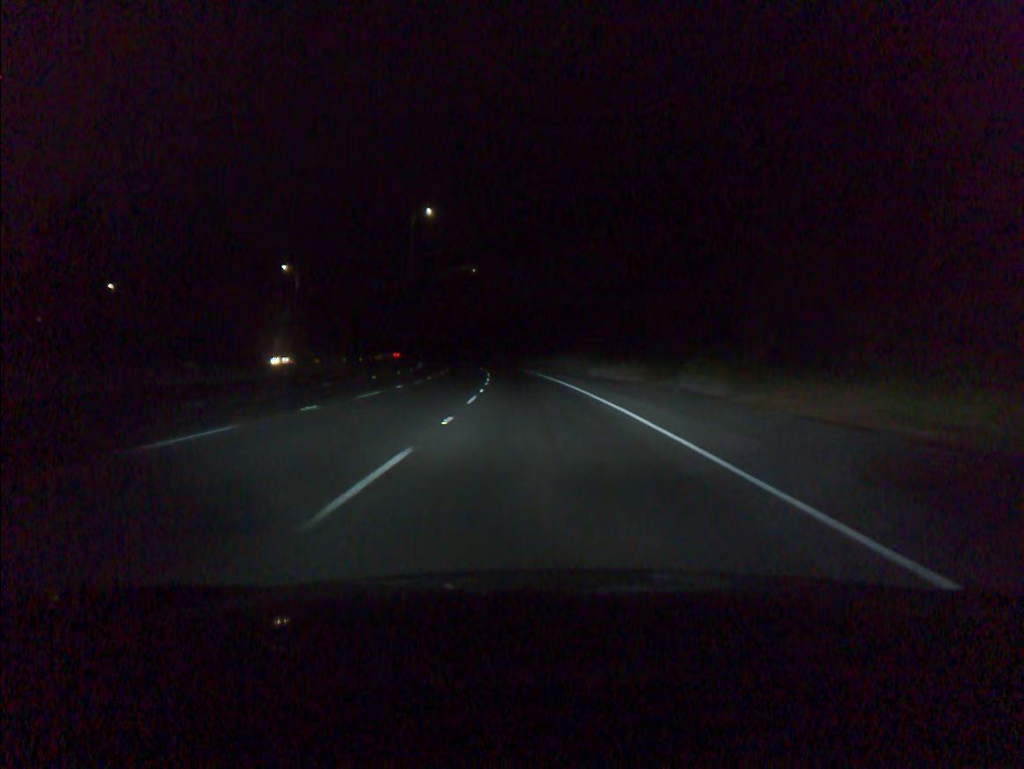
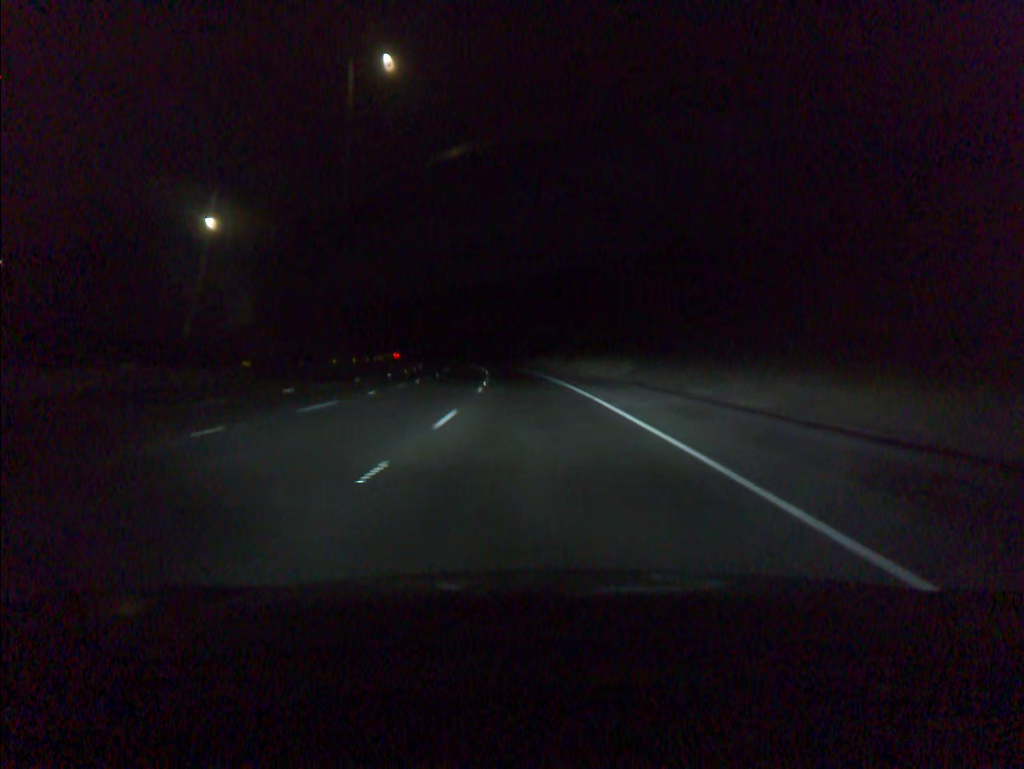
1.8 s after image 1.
(-1.5, +50.4) m; -4°
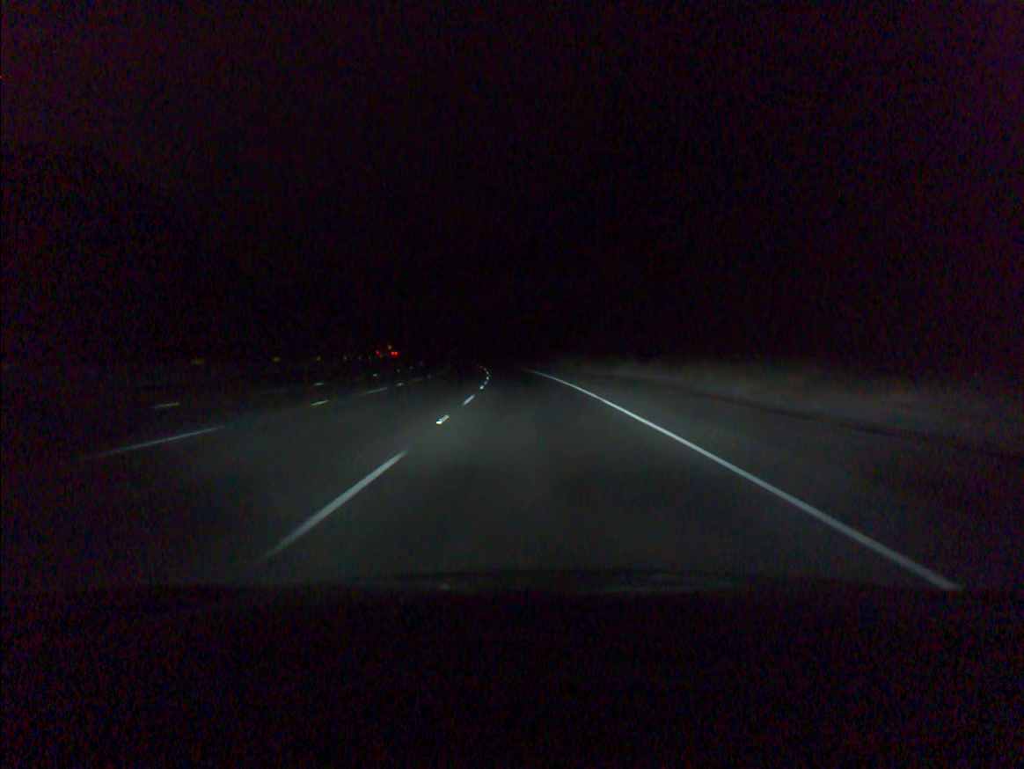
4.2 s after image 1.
(-2.8, +67.0) m; -4°
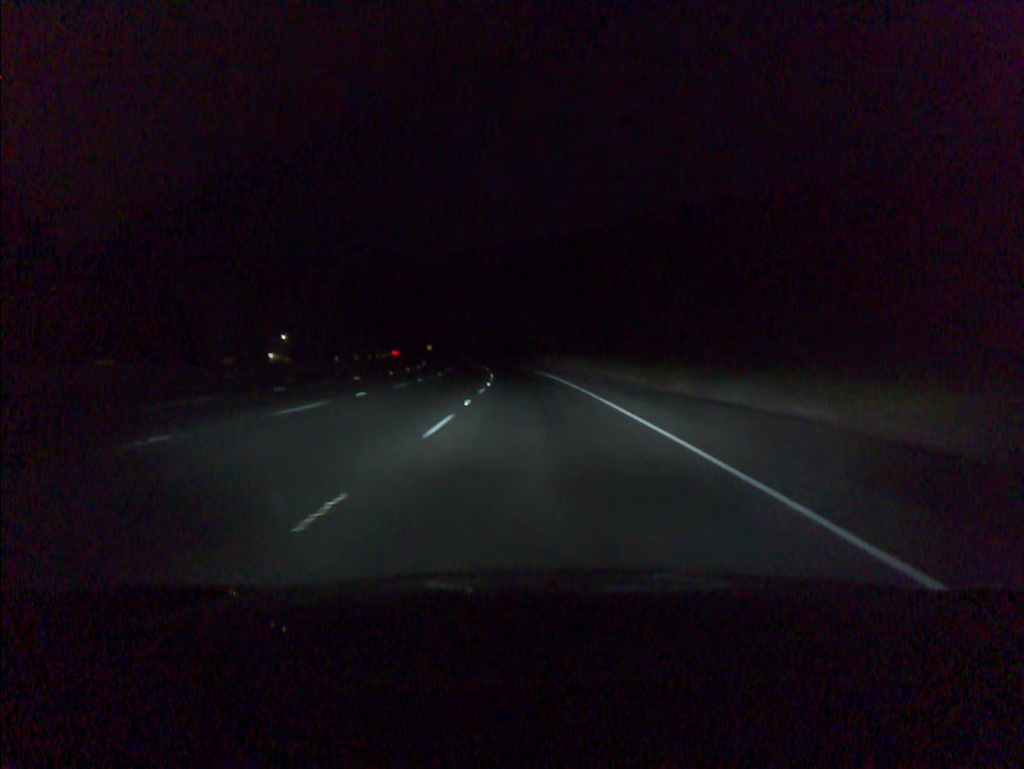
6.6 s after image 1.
(-2.9, +67.0) m; -5°
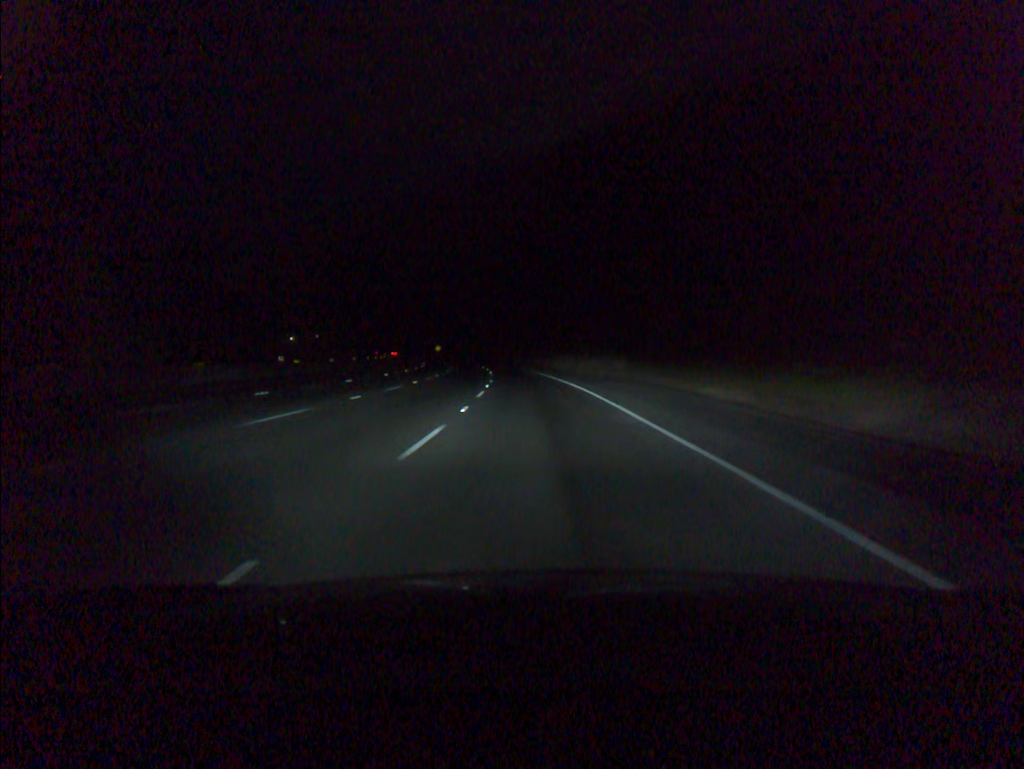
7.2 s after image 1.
(-0.2, +16.8) m; -1°
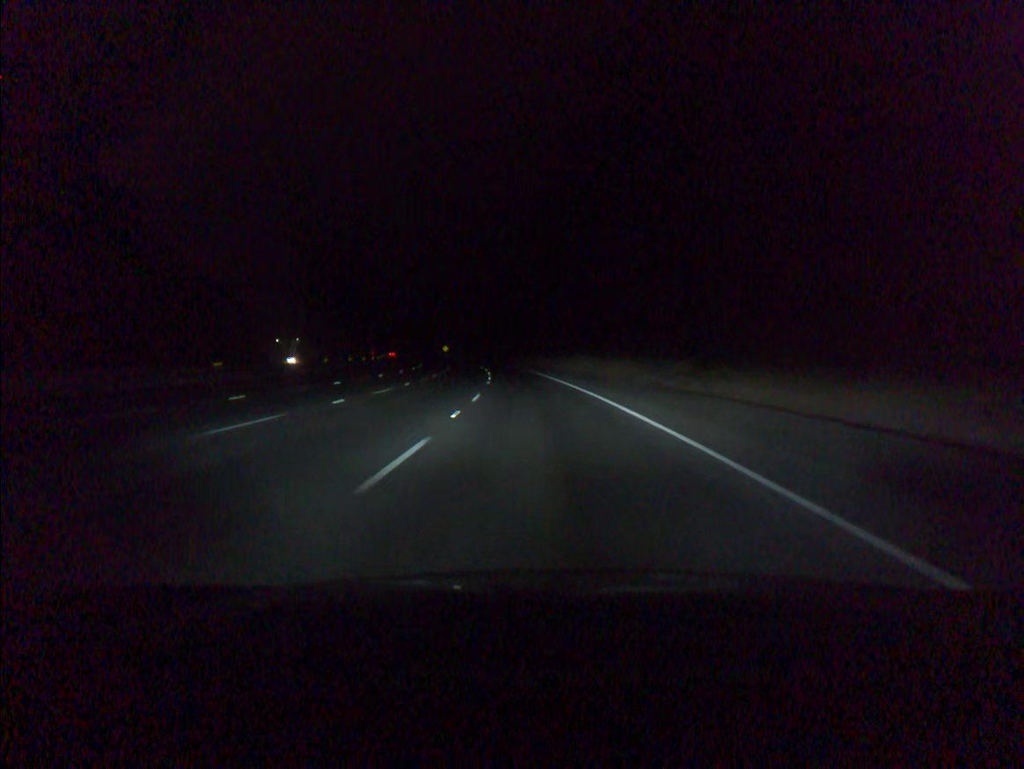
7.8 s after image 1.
(-0.1, +16.8) m; -1°
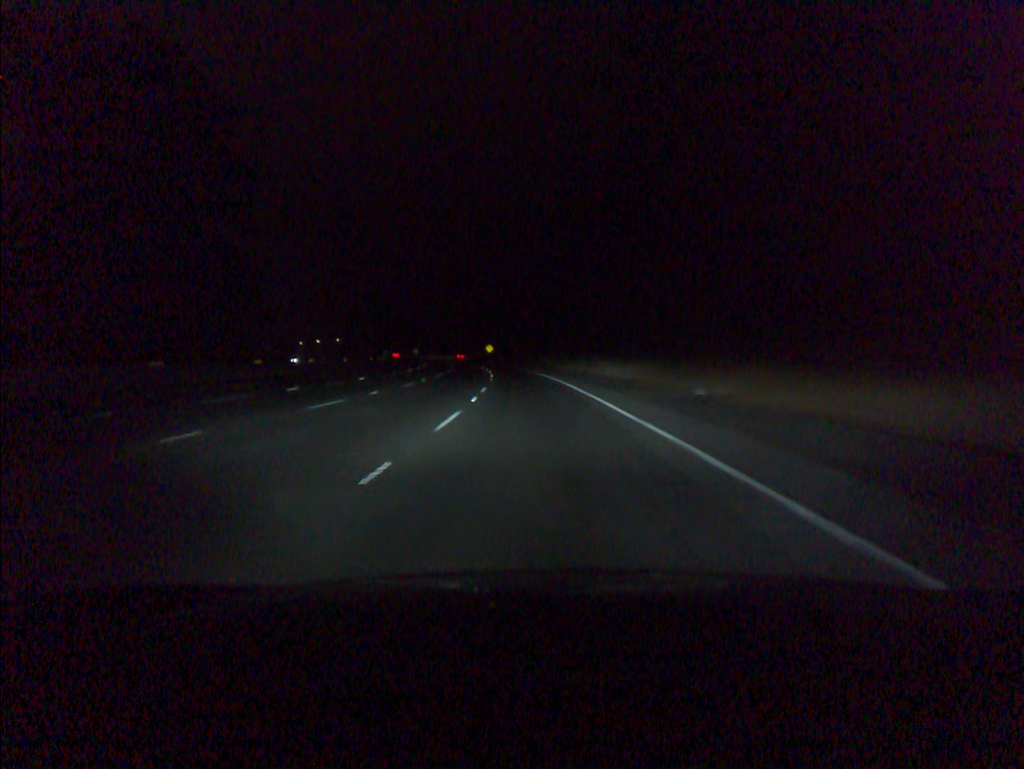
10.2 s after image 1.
(-2.7, +67.1) m; -5°
